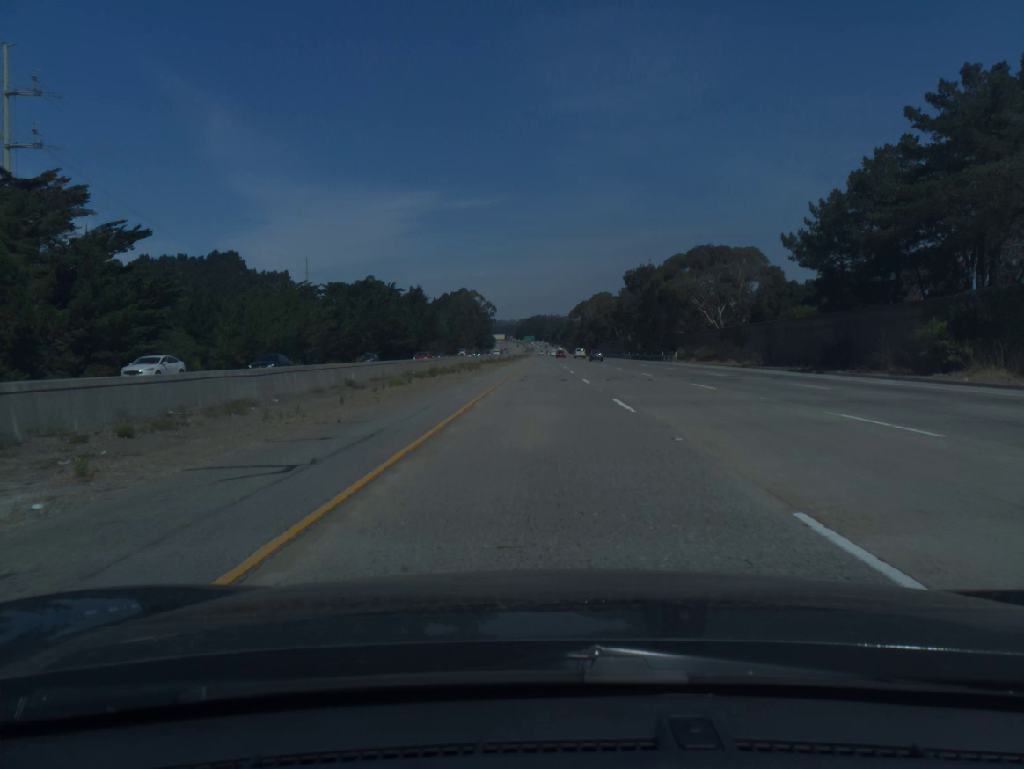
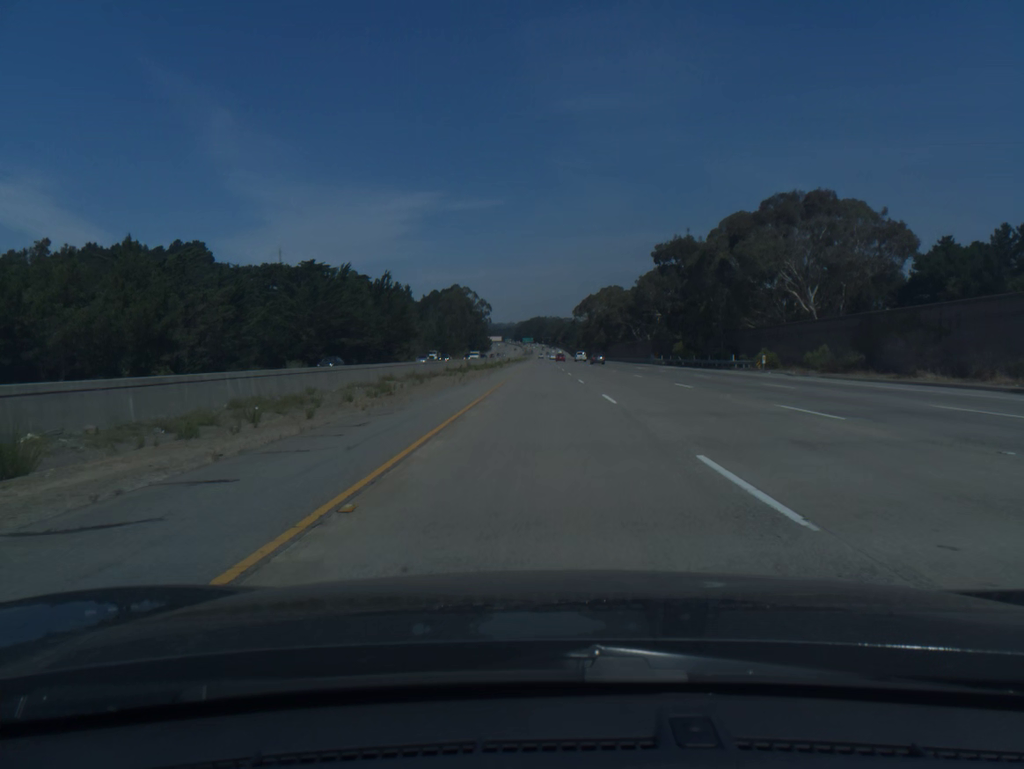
(+0.1, +40.0) m; 0°
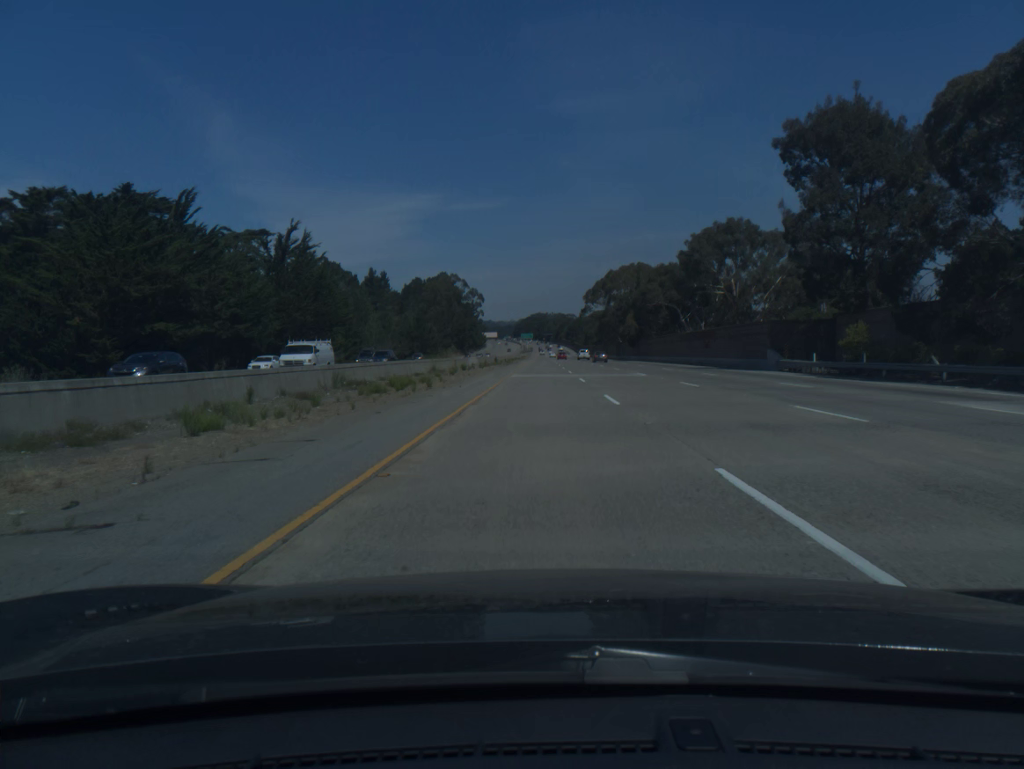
(0.0, +60.0) m; 0°
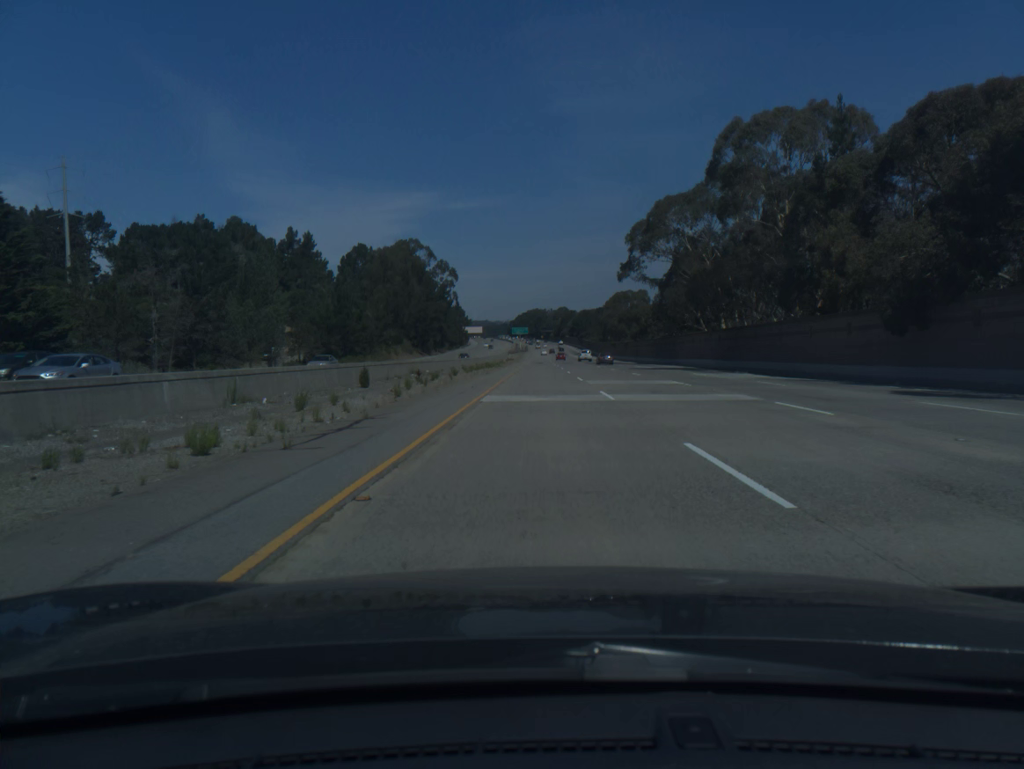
(0.0, +100.0) m; 0°
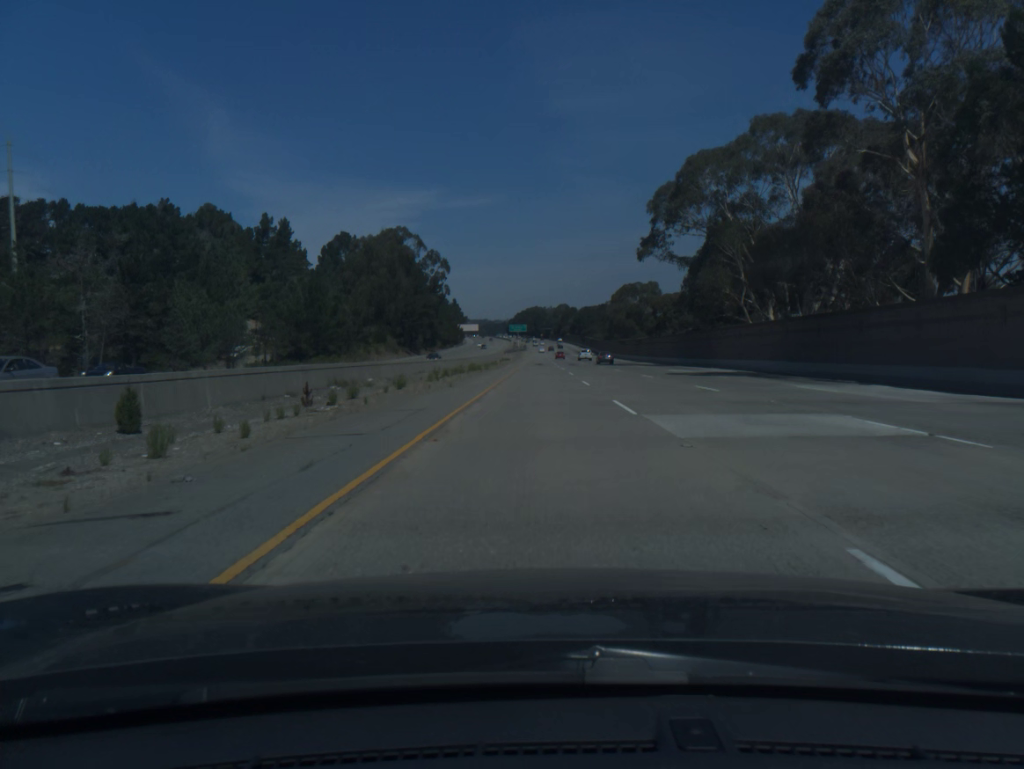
(0.0, +20.0) m; 0°
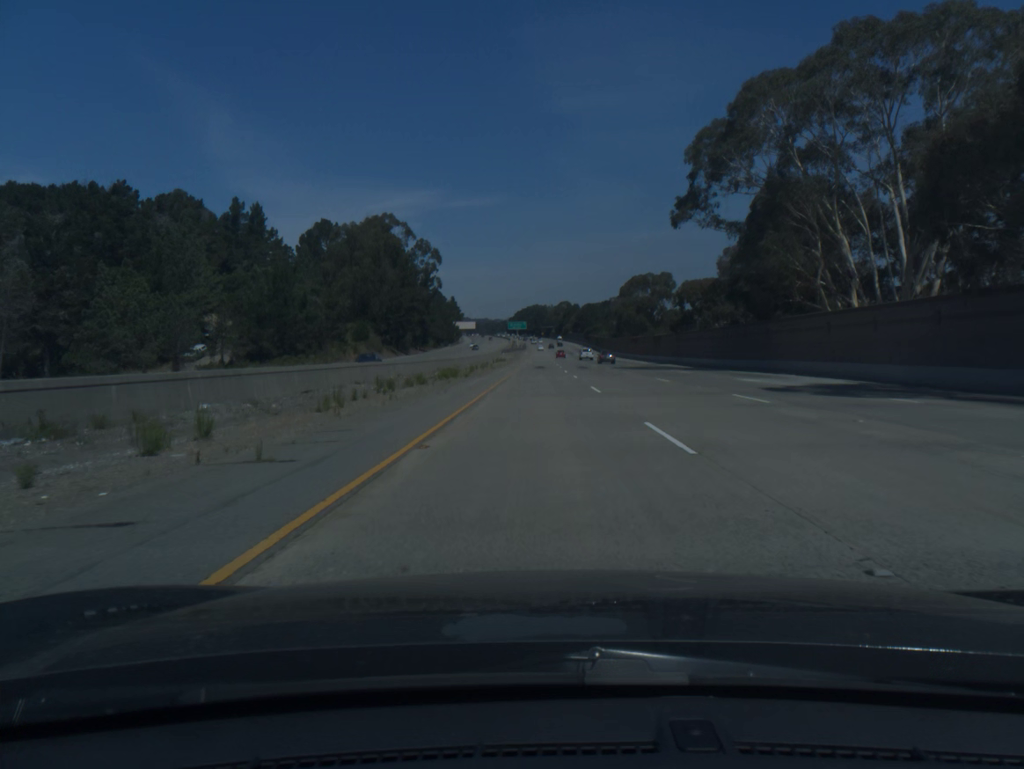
(0.0, +20.0) m; 0°
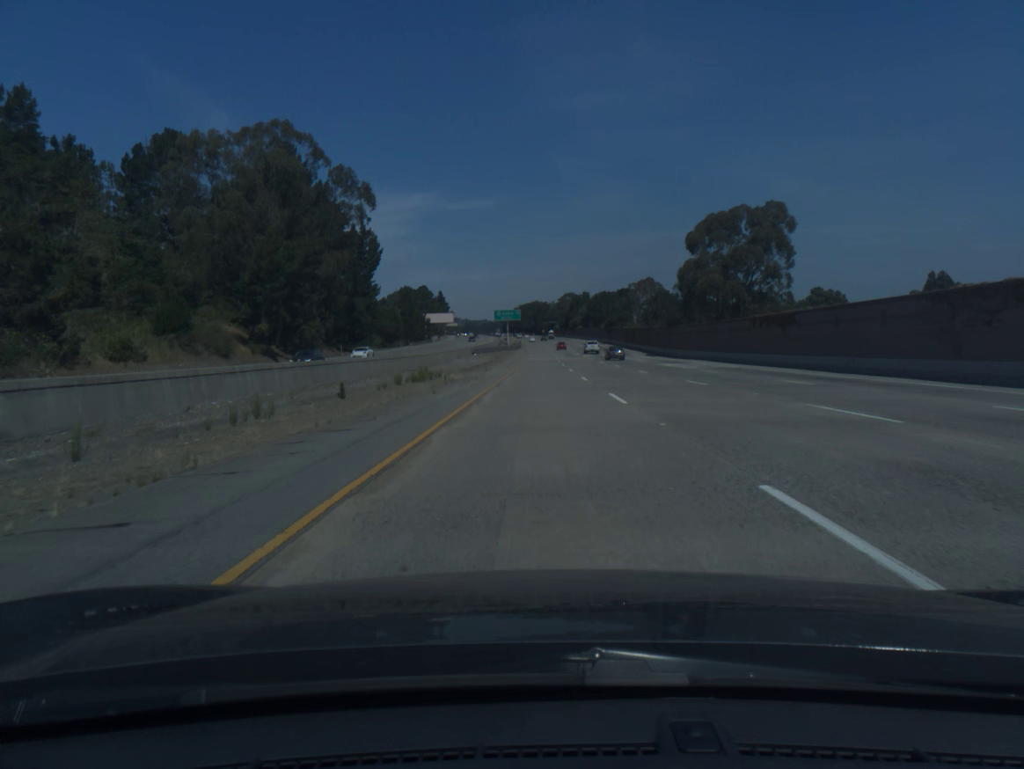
(-0.1, +80.0) m; 0°
